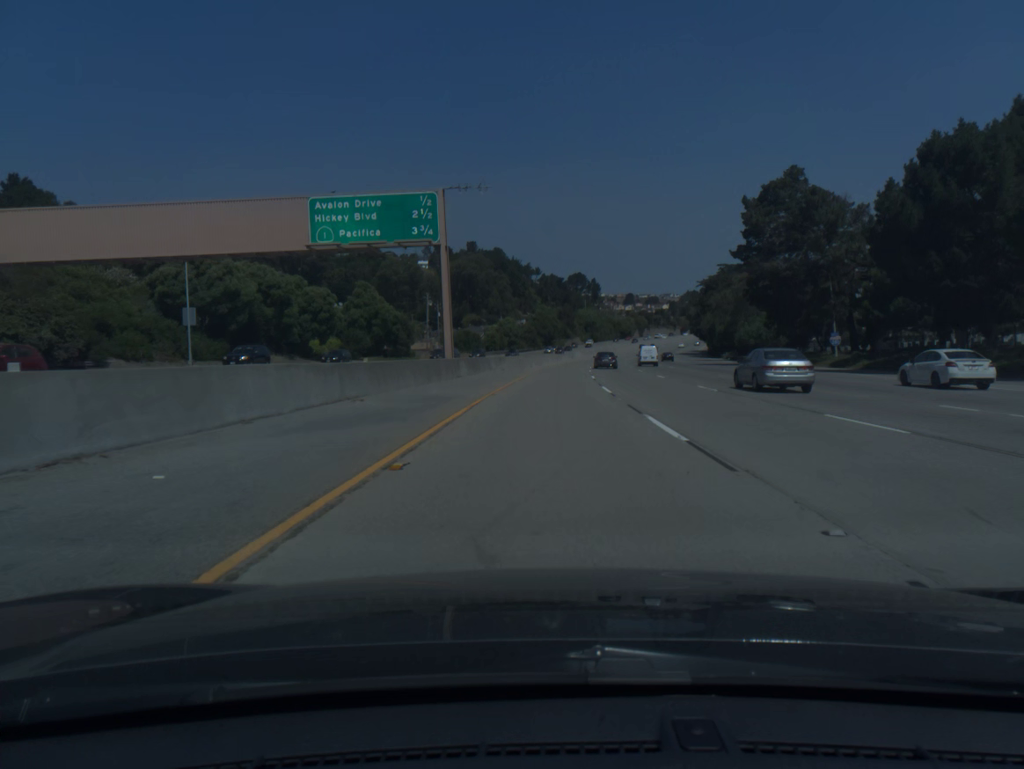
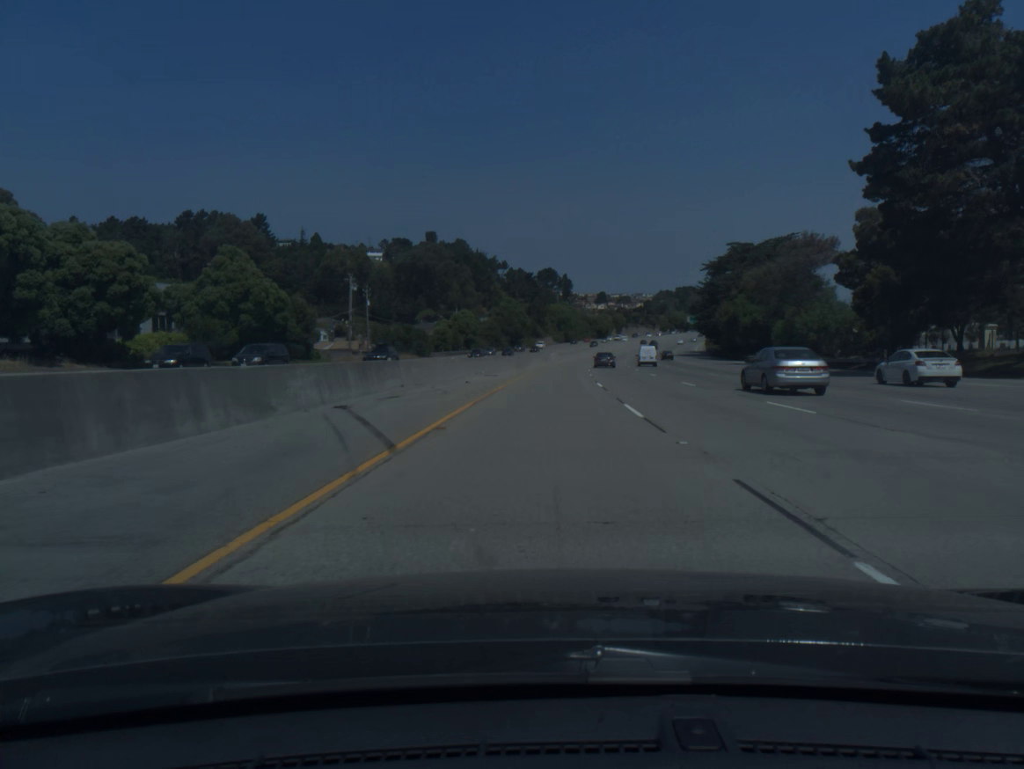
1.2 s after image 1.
(+0.8, +39.7) m; +2°
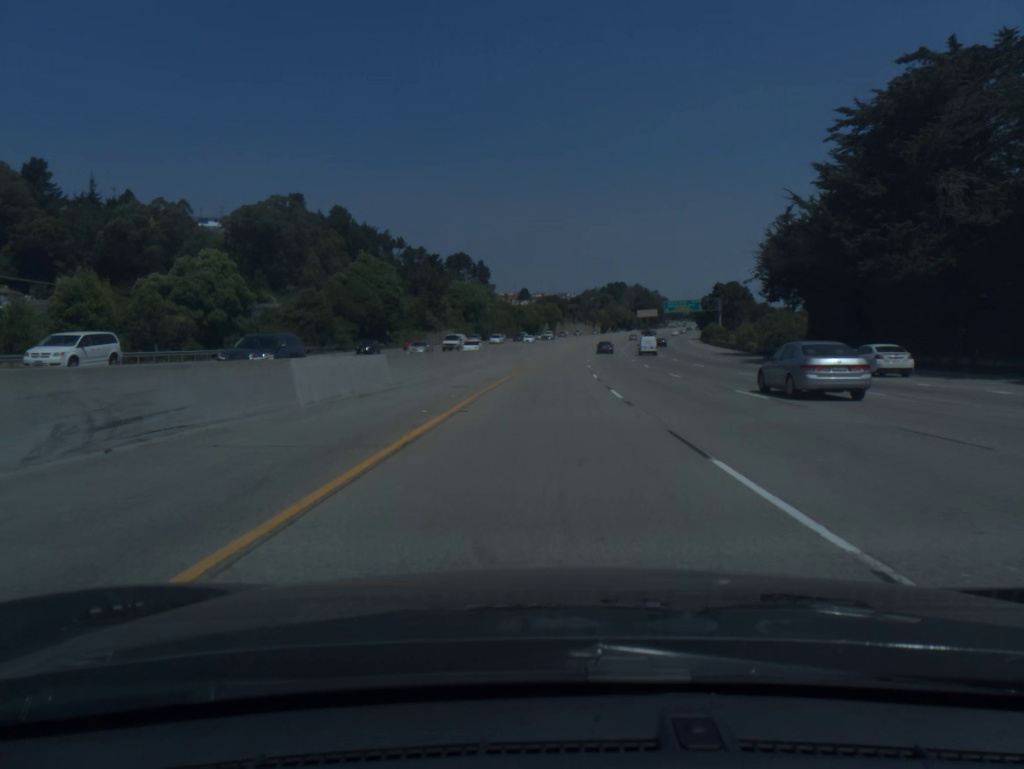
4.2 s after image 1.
(+4.7, +98.9) m; +6°
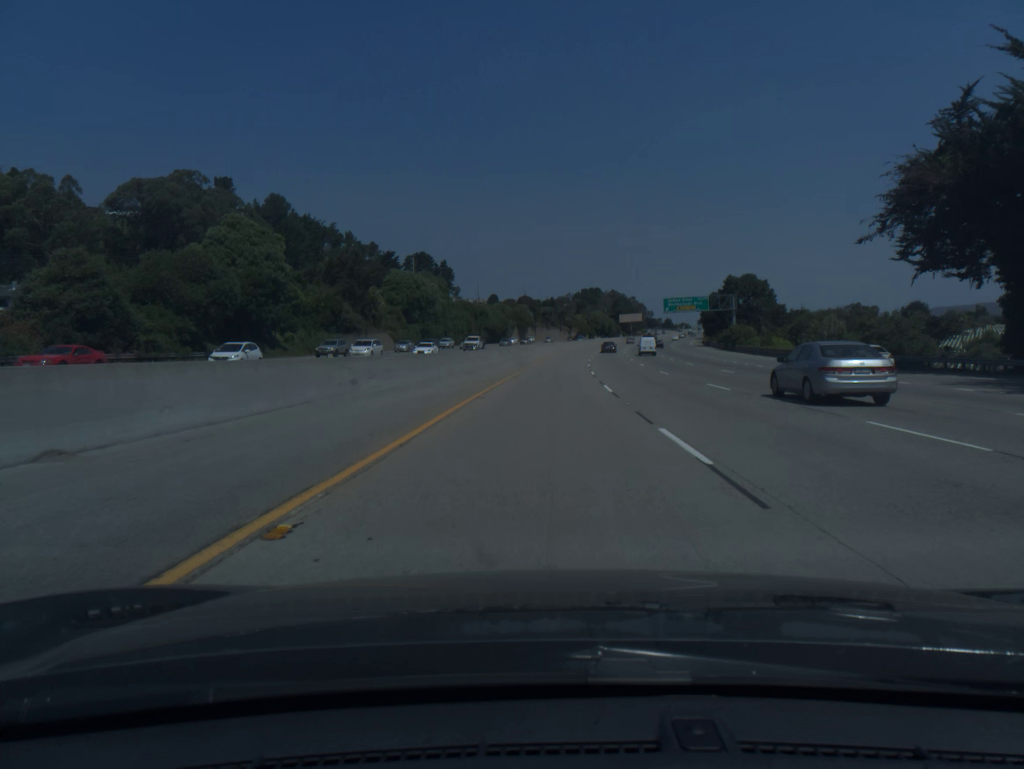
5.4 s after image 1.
(+0.8, +39.4) m; +2°
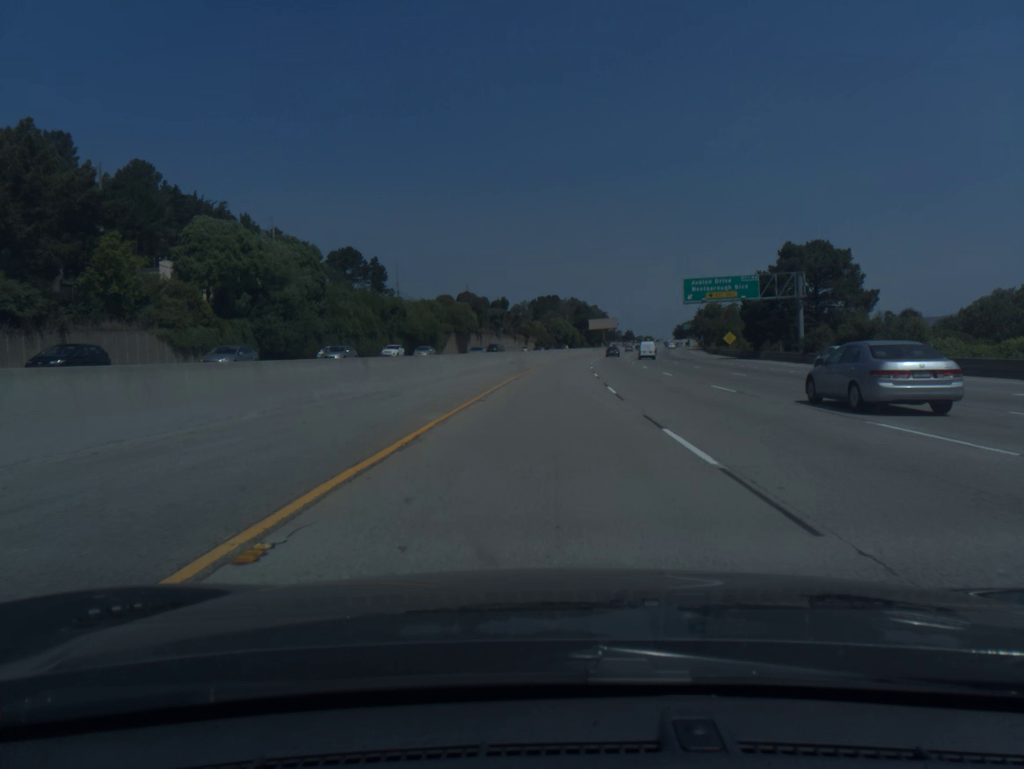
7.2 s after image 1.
(+1.7, +58.8) m; +3°
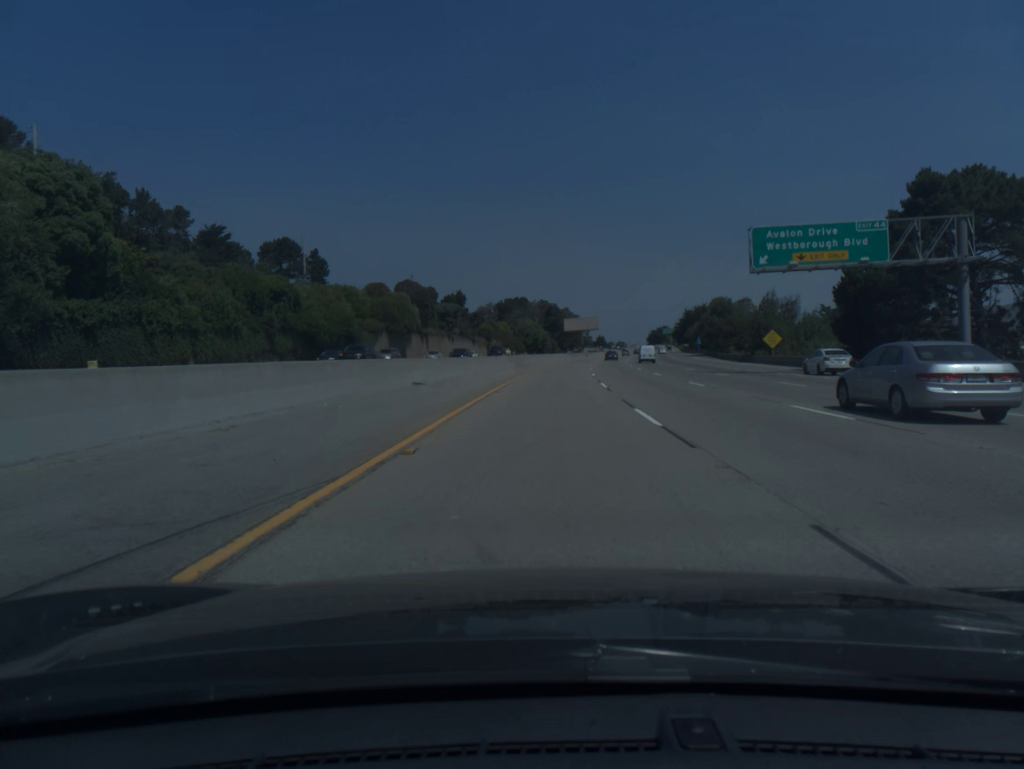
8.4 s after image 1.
(+0.7, +39.0) m; +2°
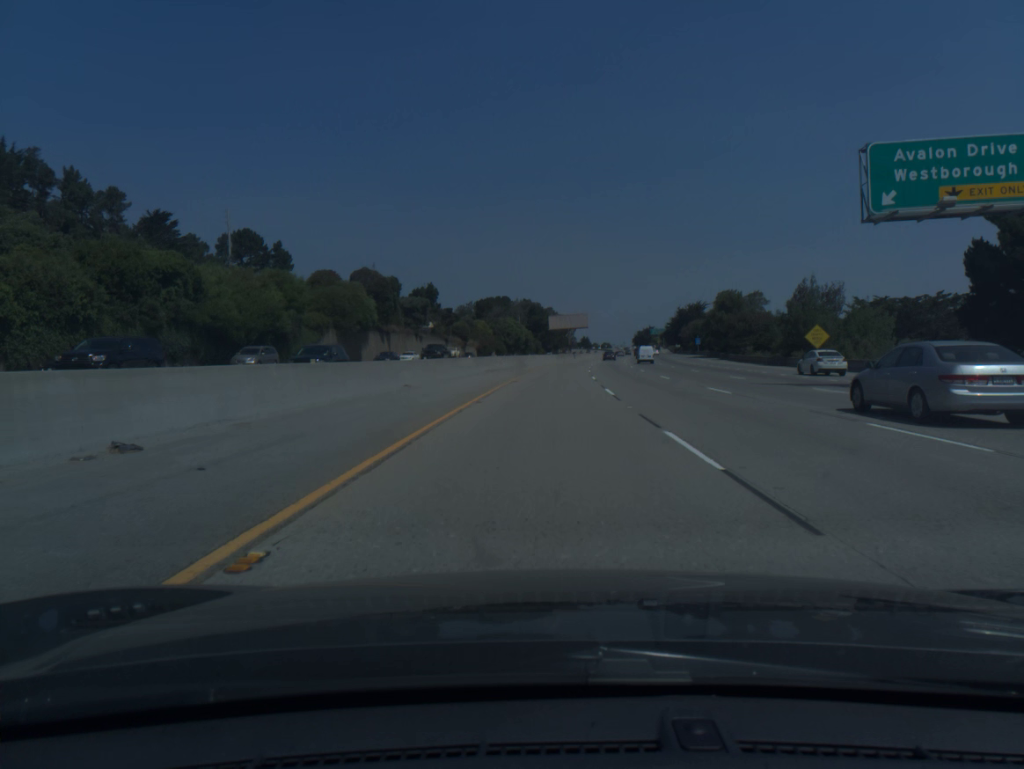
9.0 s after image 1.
(+0.2, +19.4) m; +1°
